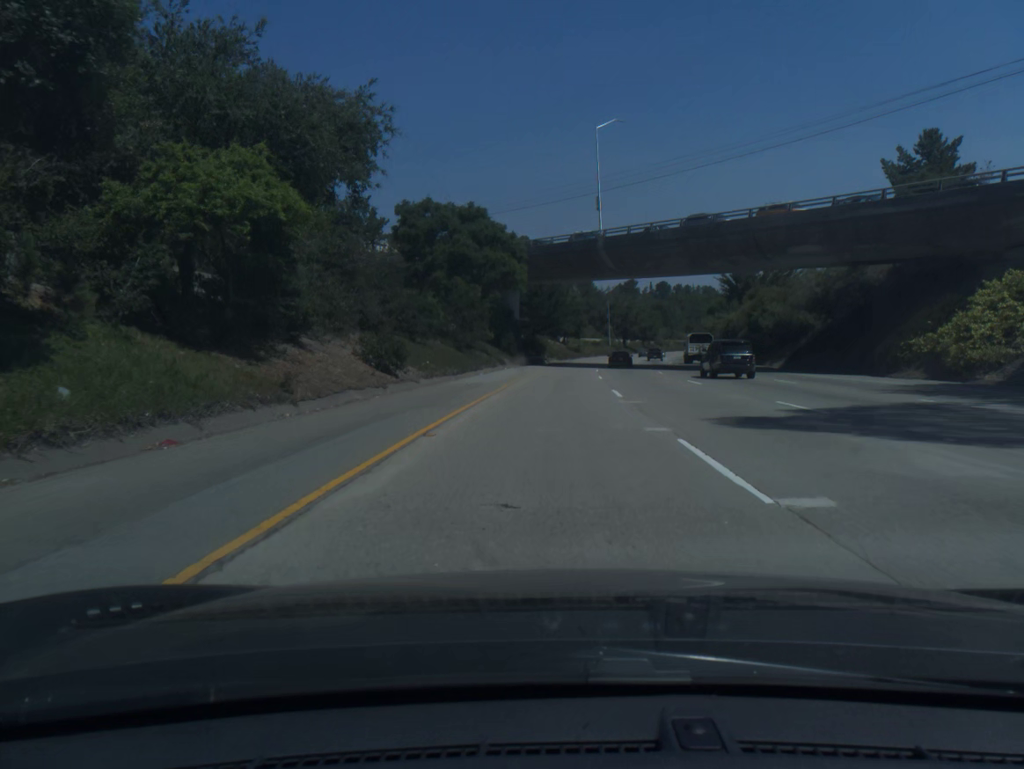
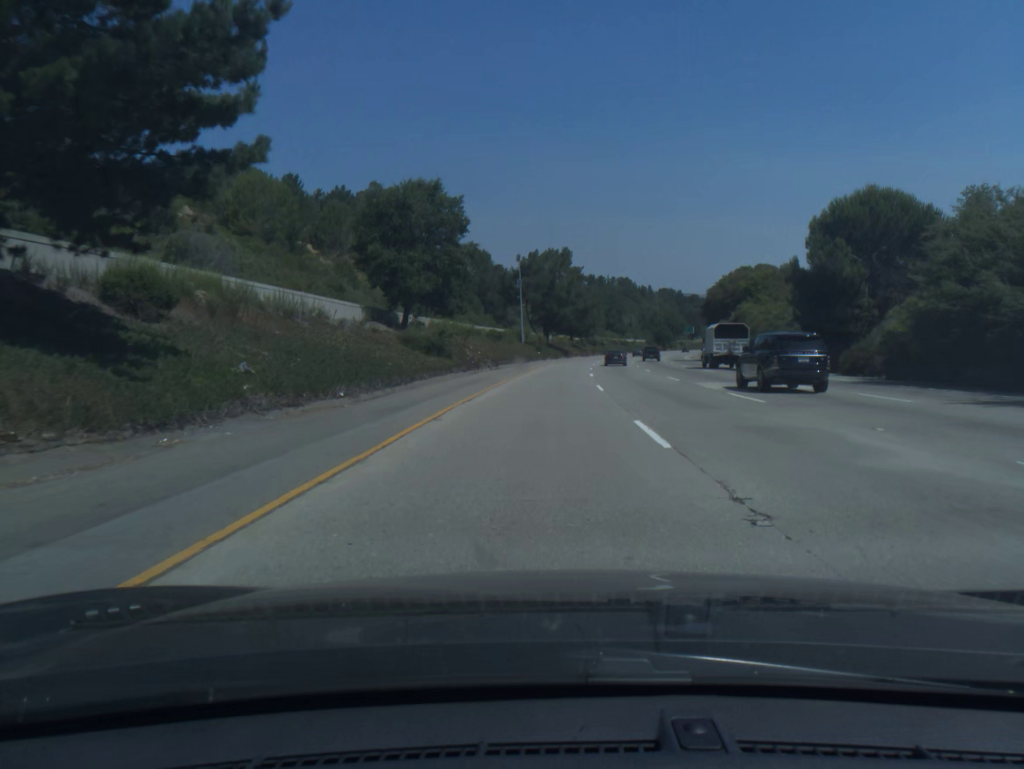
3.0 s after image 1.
(+6.4, +99.3) m; +7°
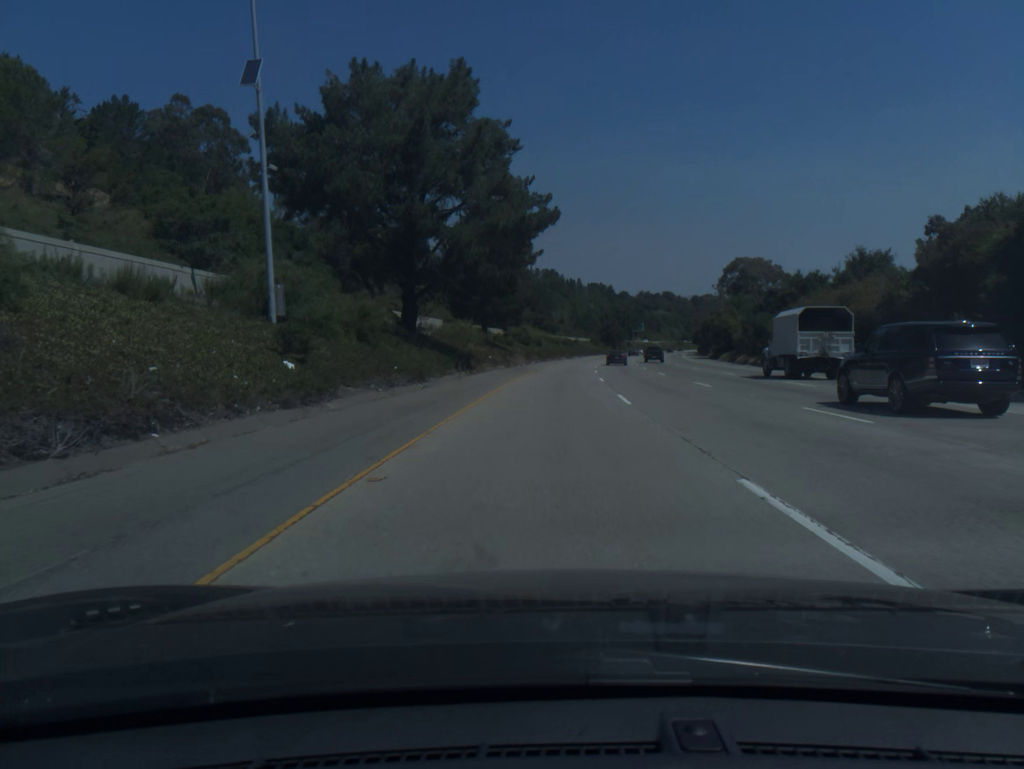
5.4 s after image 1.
(+3.5, +79.4) m; +6°
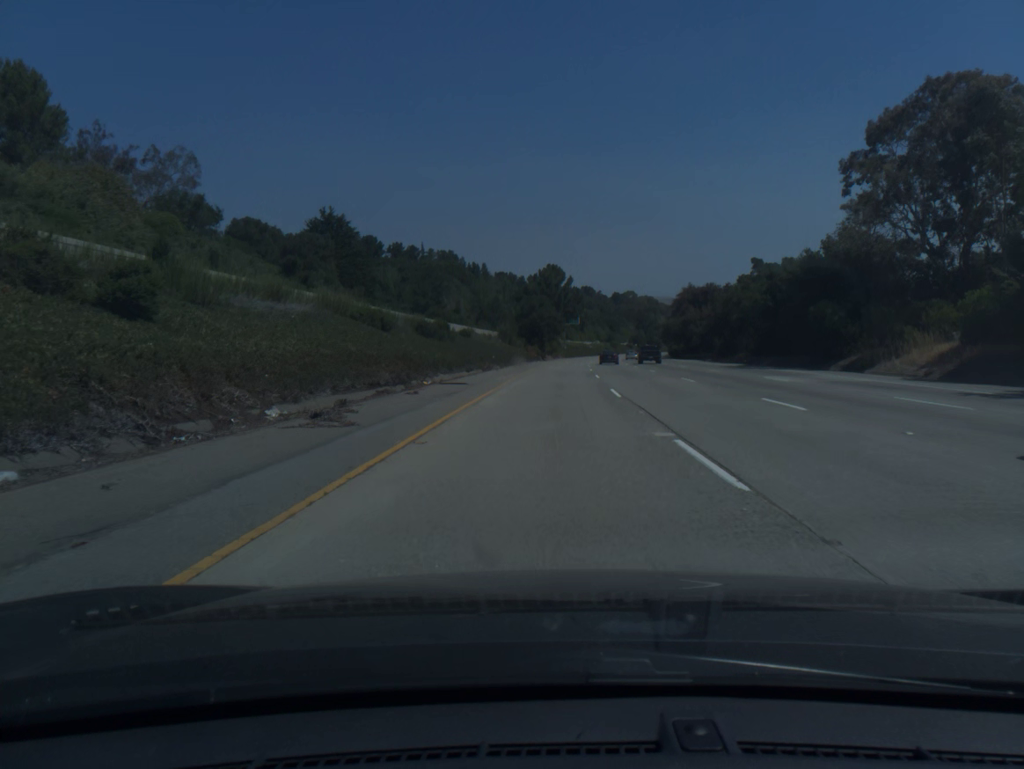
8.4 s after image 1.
(+6.0, +99.2) m; +7°
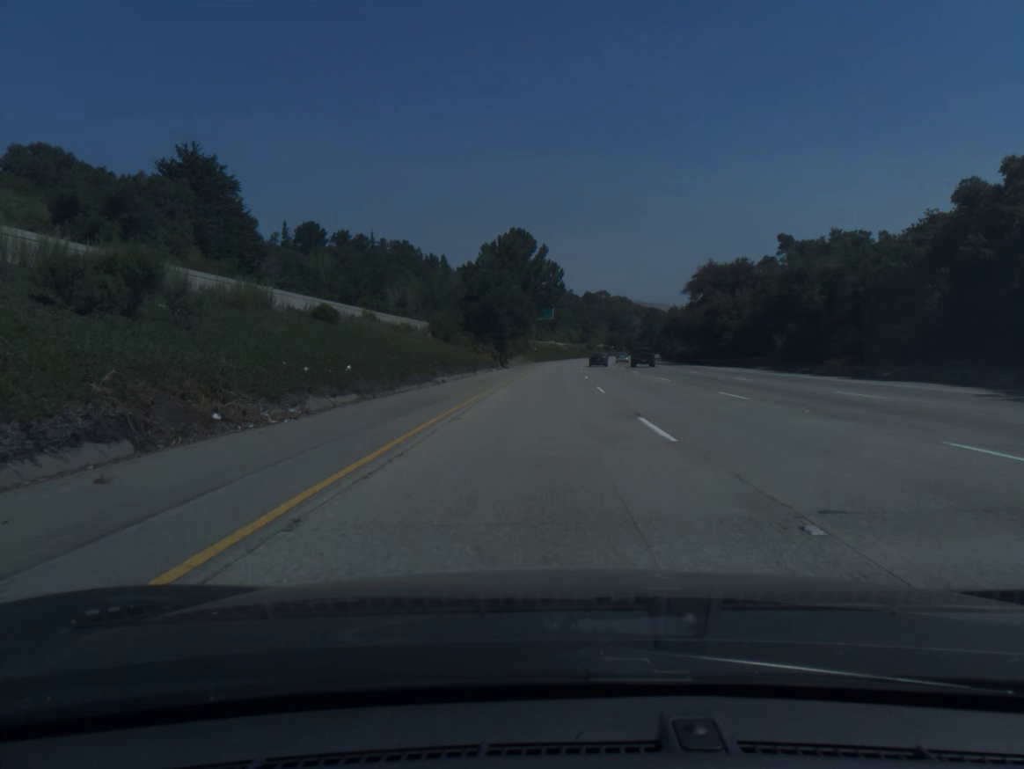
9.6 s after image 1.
(+0.9, +39.8) m; +2°
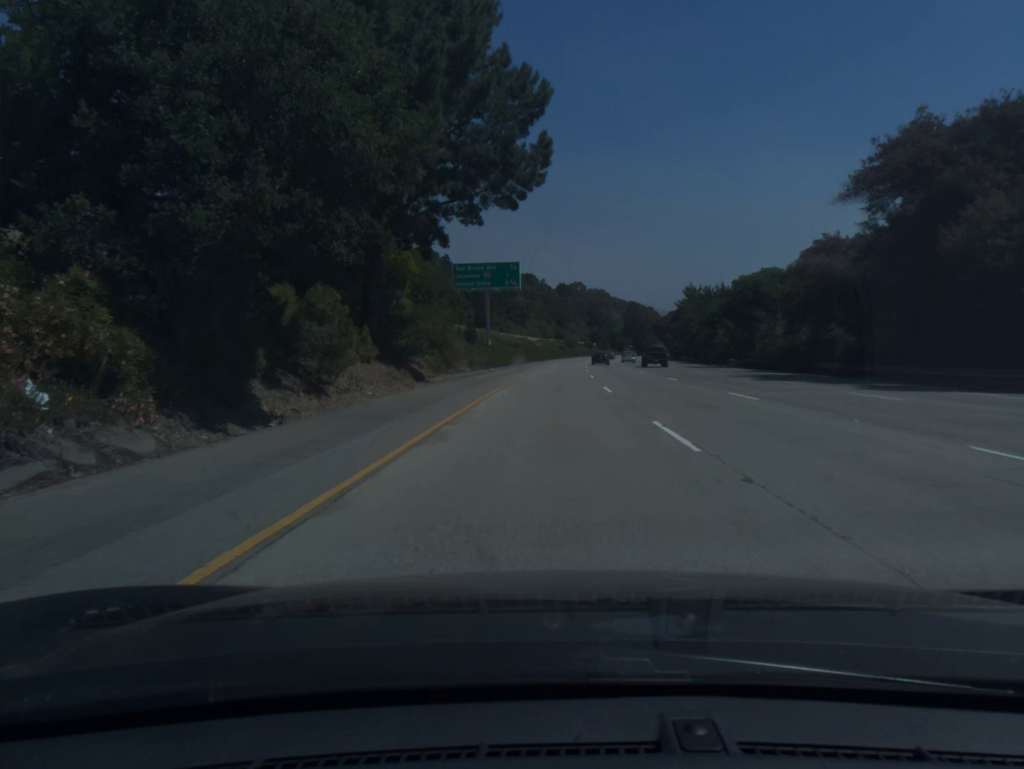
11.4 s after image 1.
(+1.1, +59.6) m; +2°
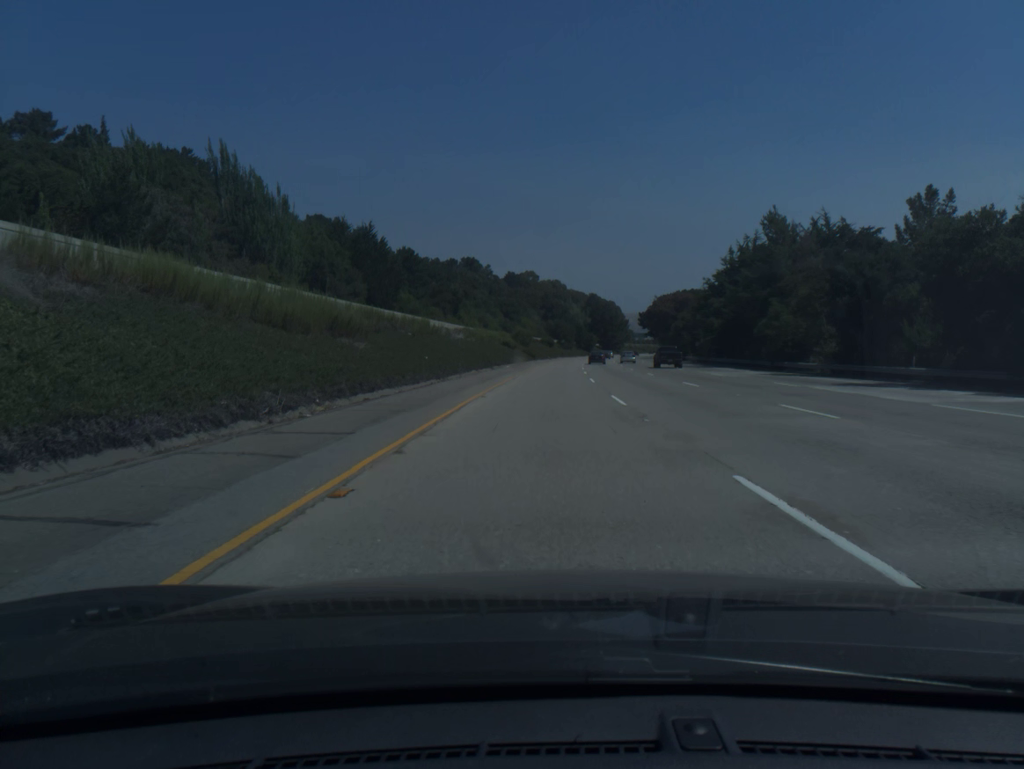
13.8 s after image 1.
(+2.5, +79.5) m; +4°
